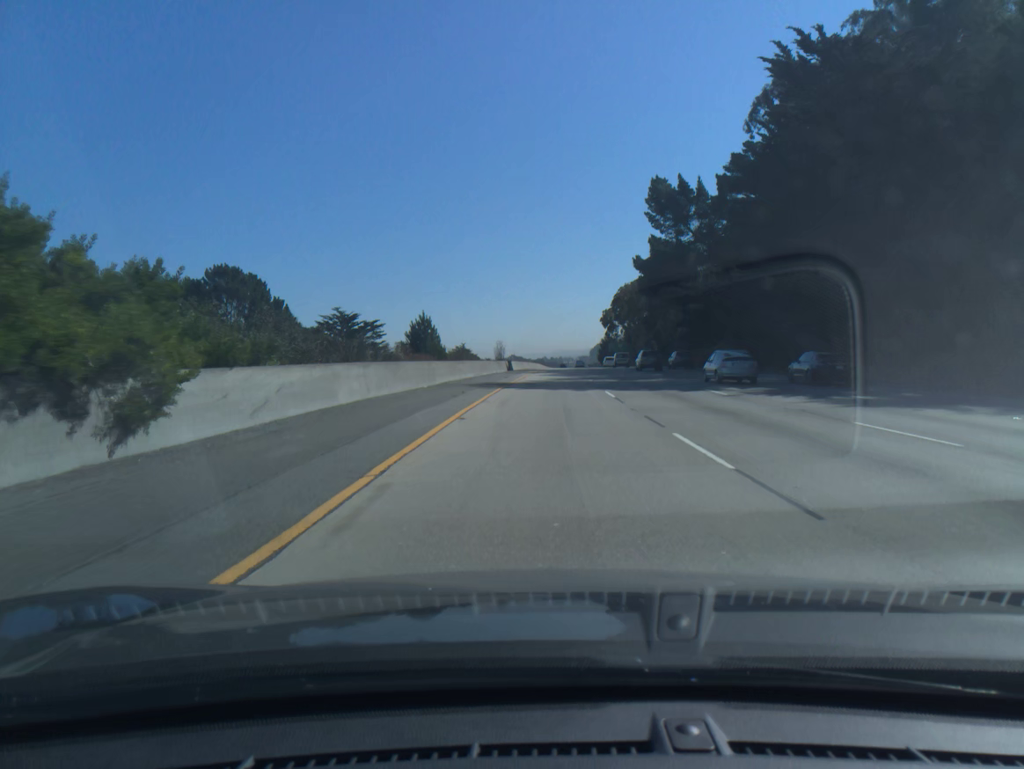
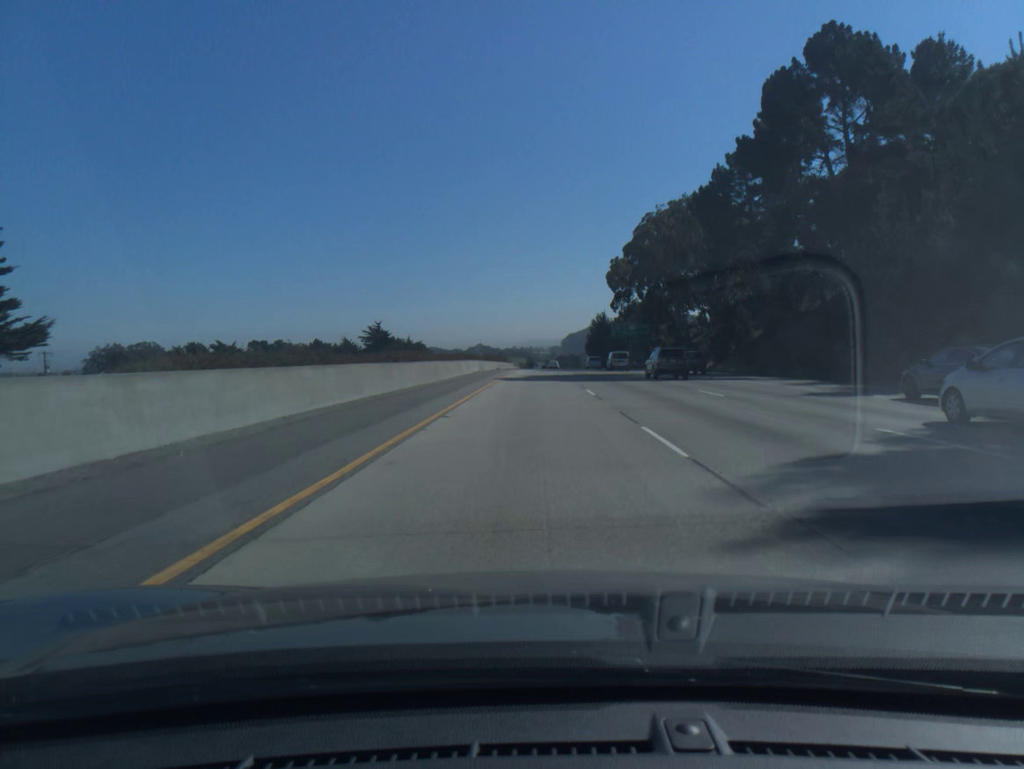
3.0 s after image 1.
(+3.5, +101.5) m; +2°
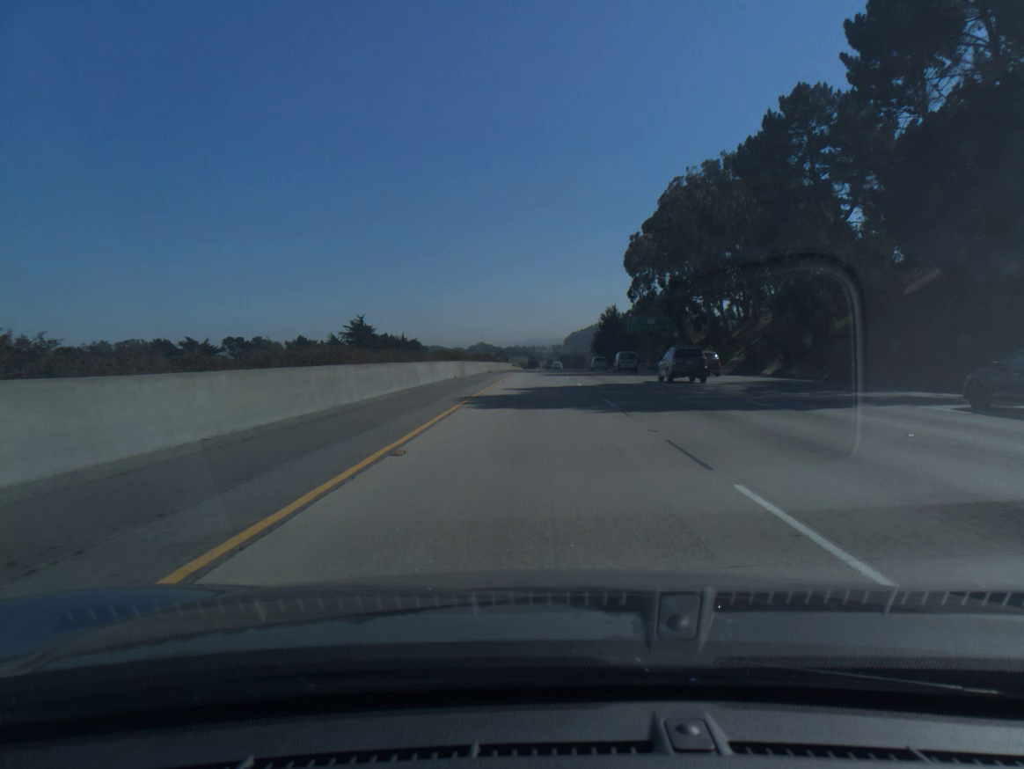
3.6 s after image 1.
(0.0, +20.3) m; 0°
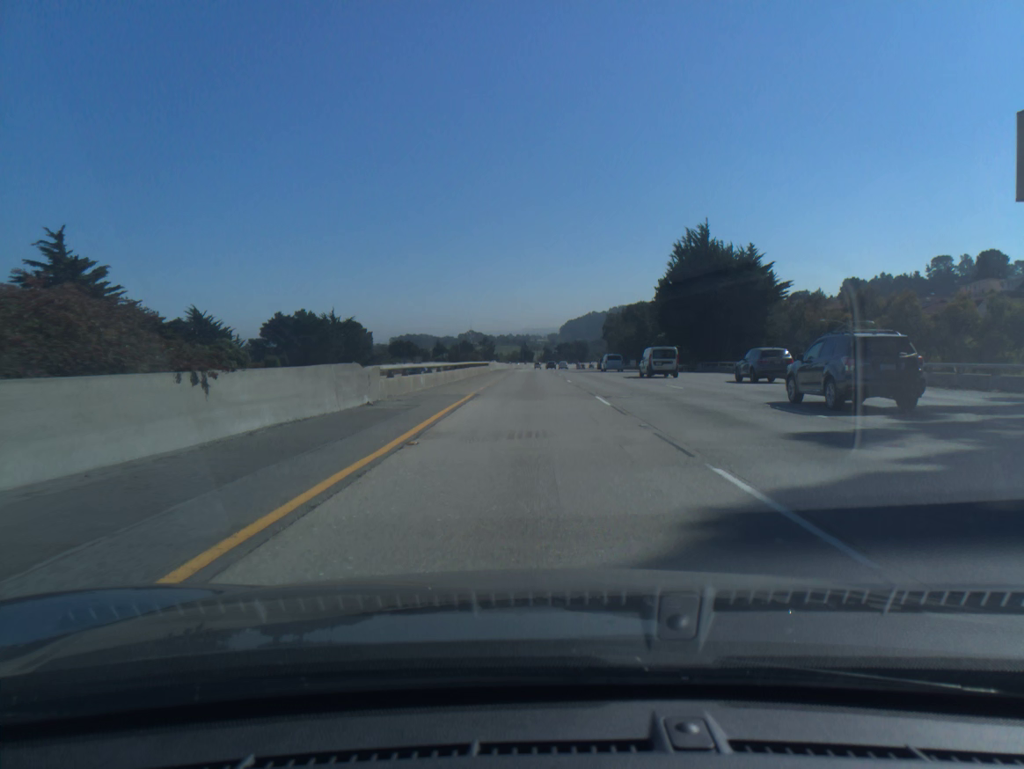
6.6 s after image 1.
(+0.3, +101.3) m; 0°
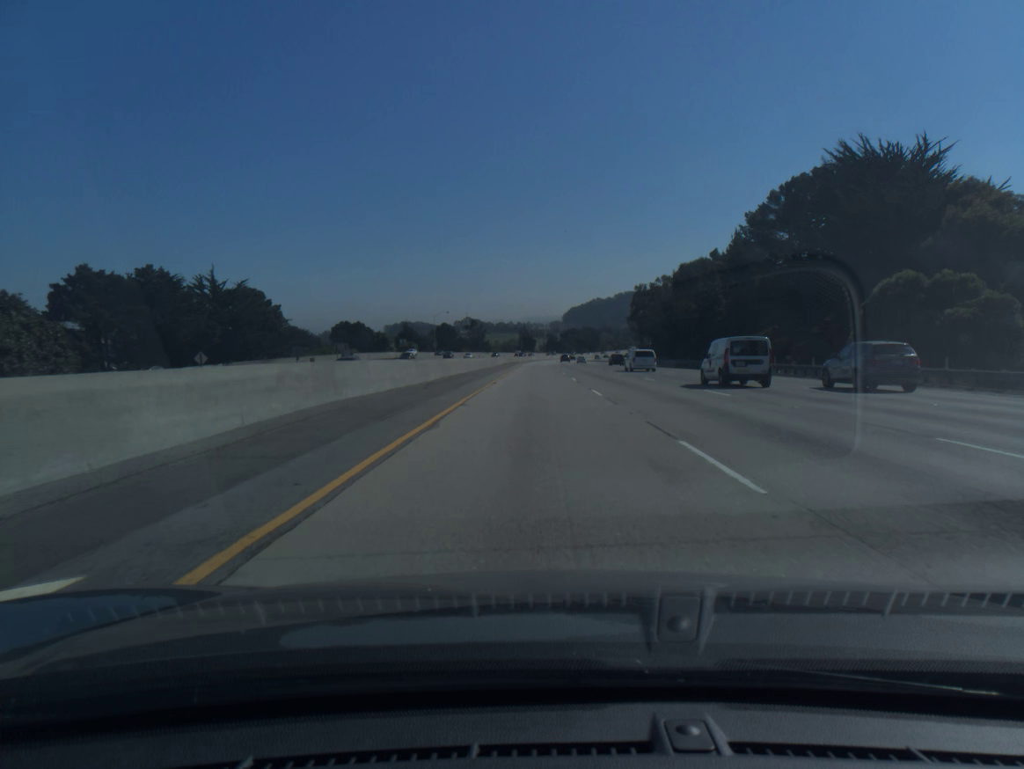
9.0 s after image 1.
(-0.3, +80.9) m; 0°
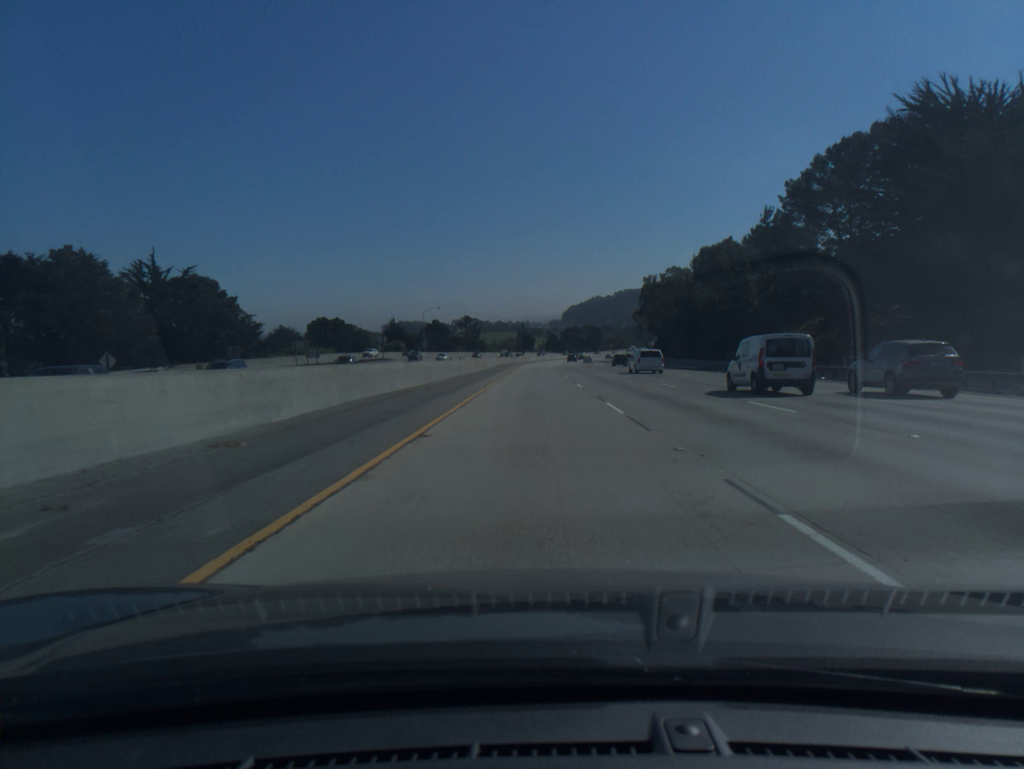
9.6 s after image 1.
(0.0, +20.2) m; 0°
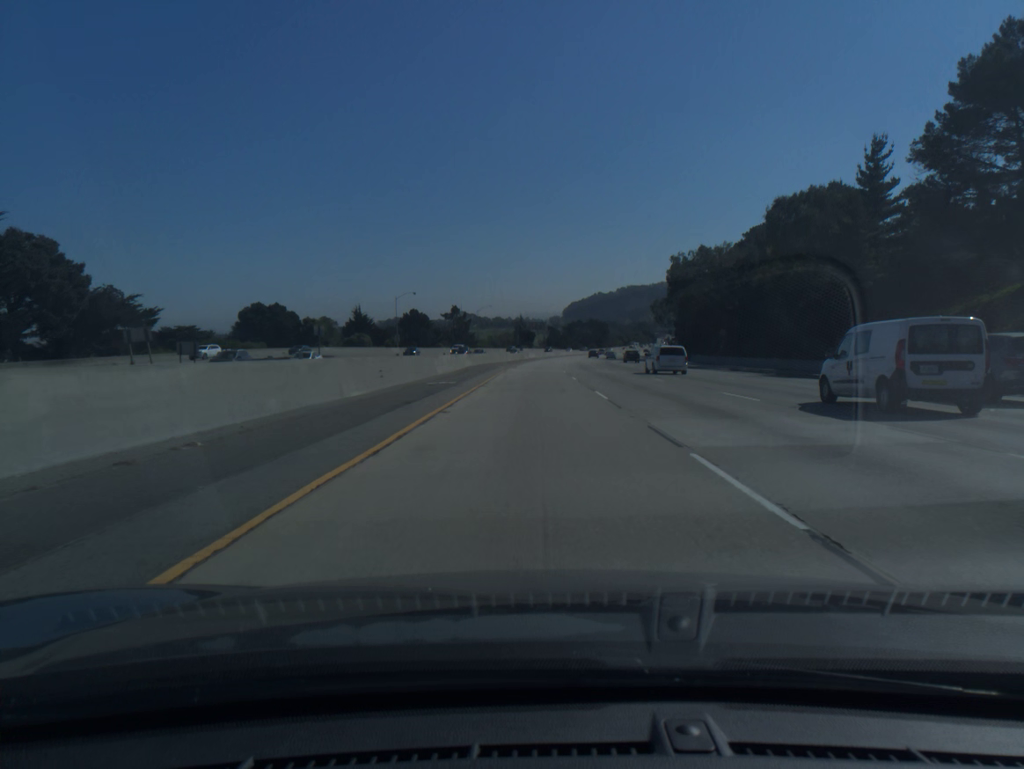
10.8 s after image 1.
(0.0, +40.5) m; 0°
